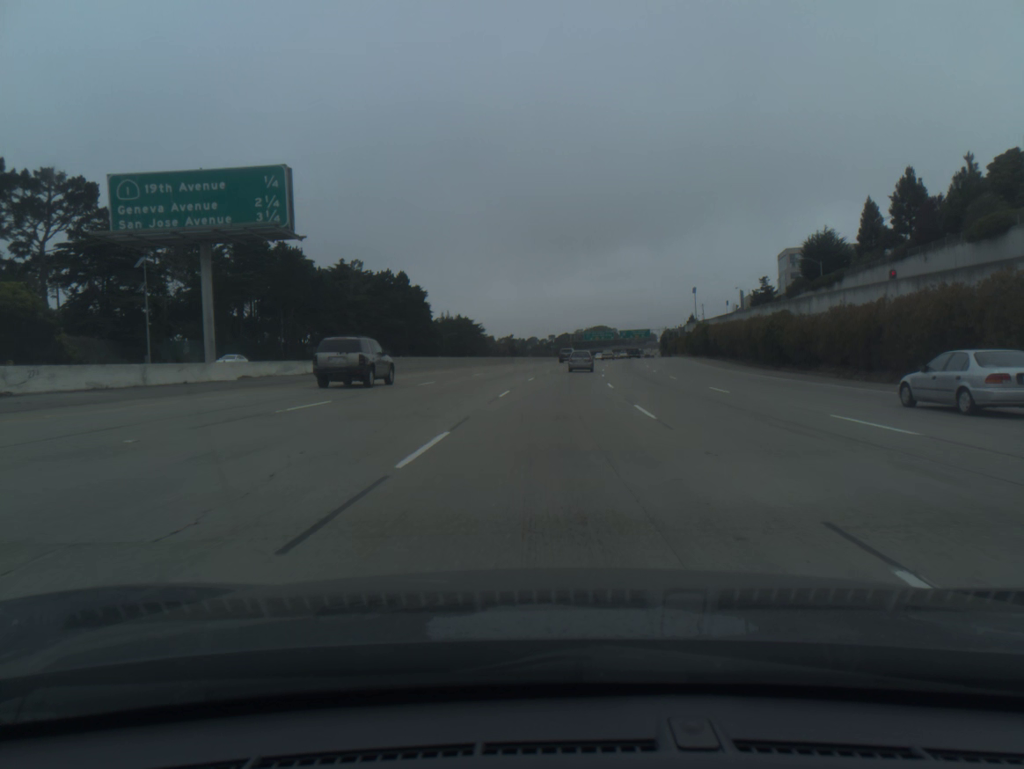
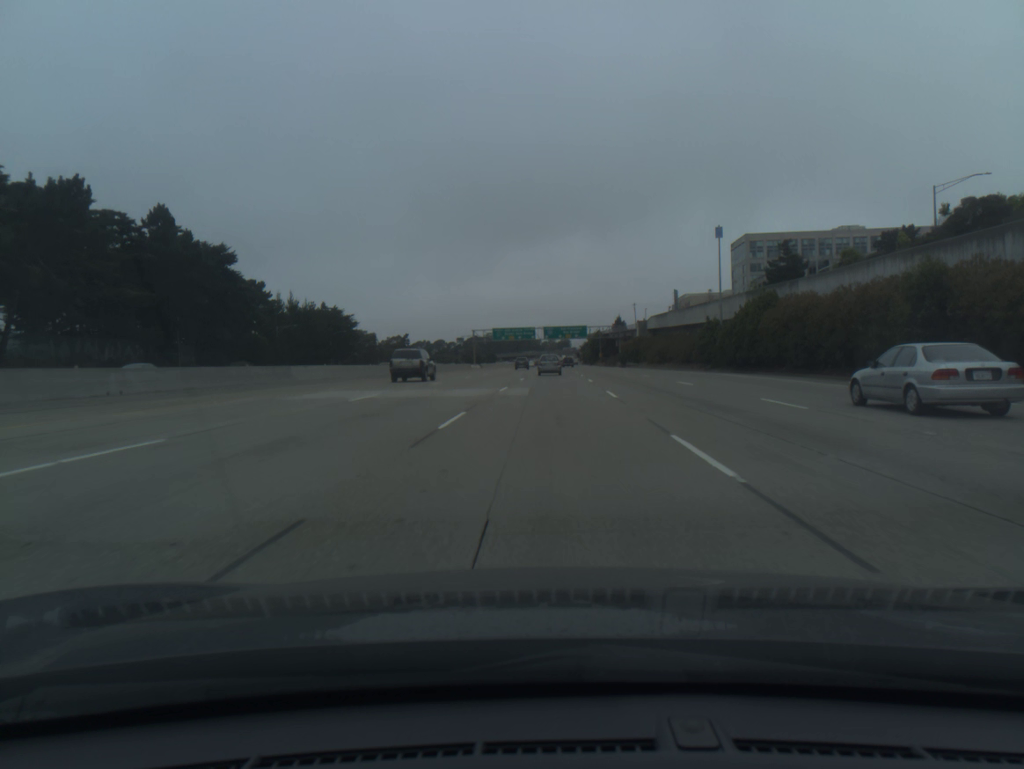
(+5.1, +80.7) m; +6°
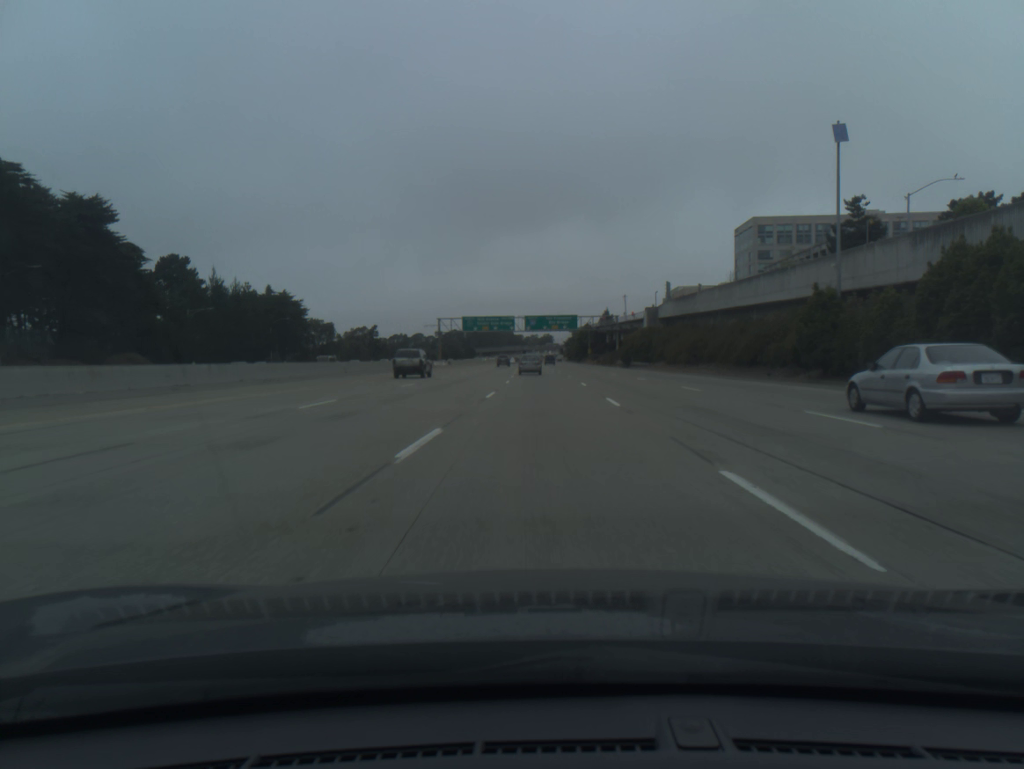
(+0.4, +32.2) m; +1°
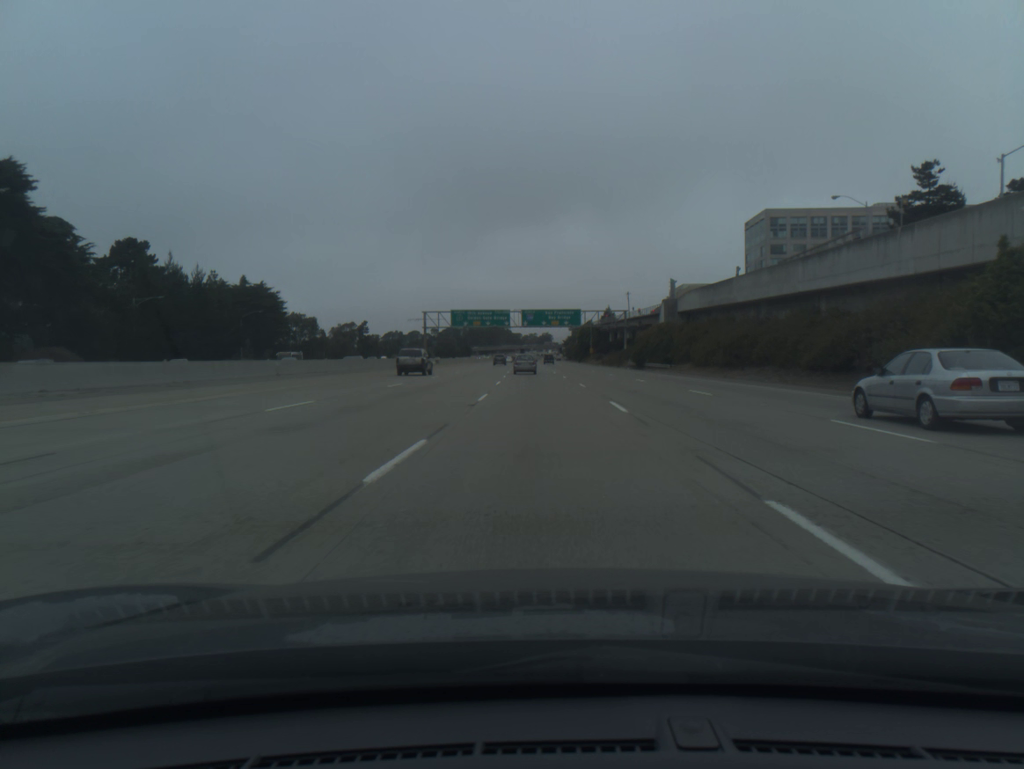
(0.0, +16.1) m; 0°
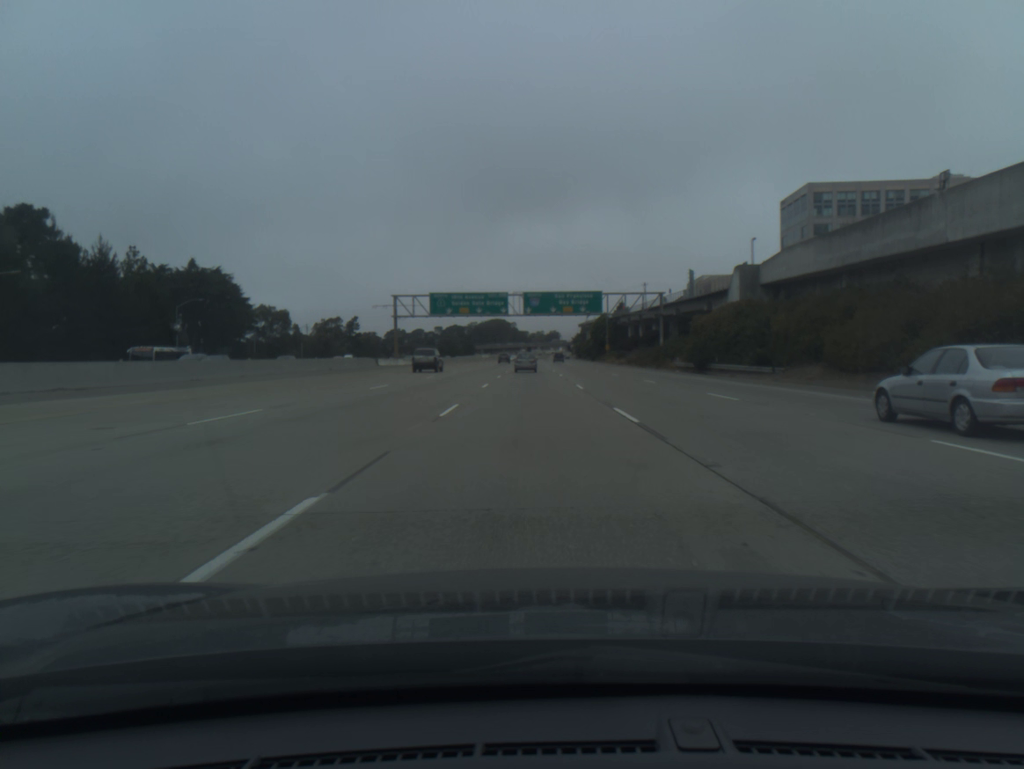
(-0.1, +32.4) m; 0°
